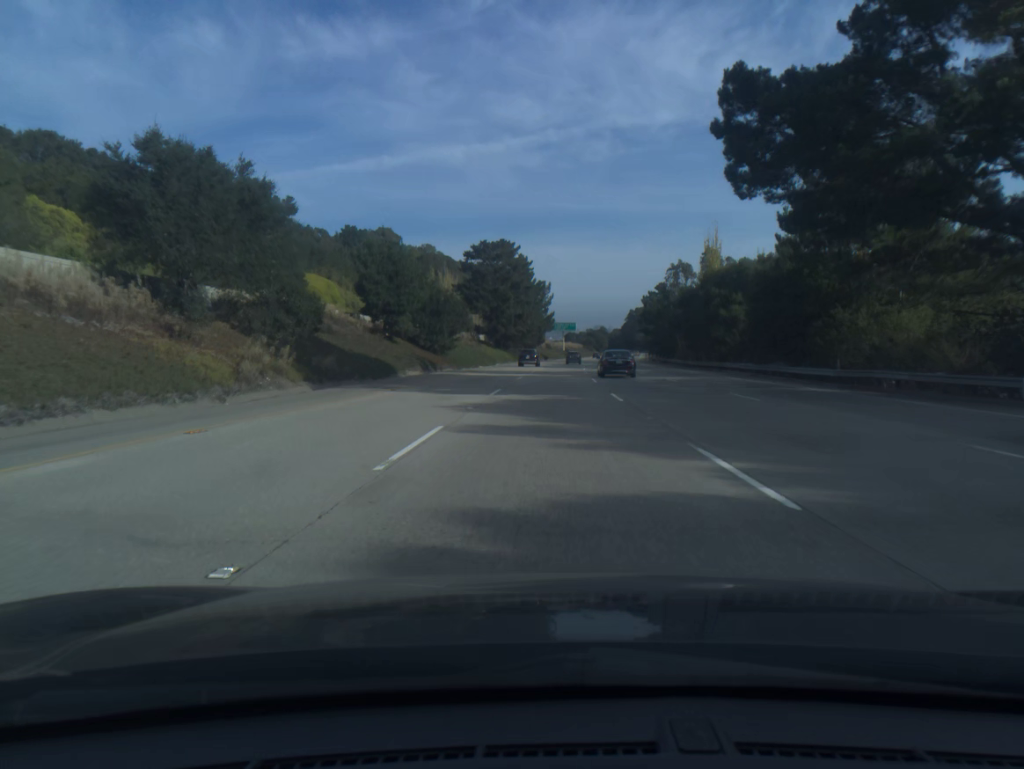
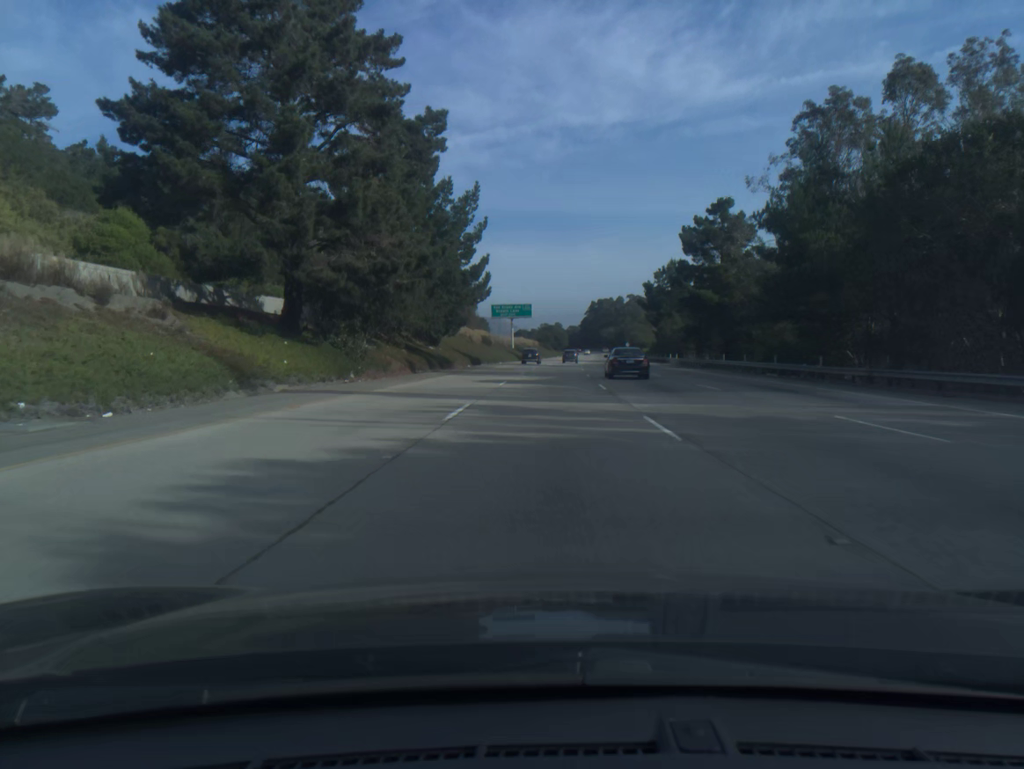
(+2.6, +82.7) m; +4°
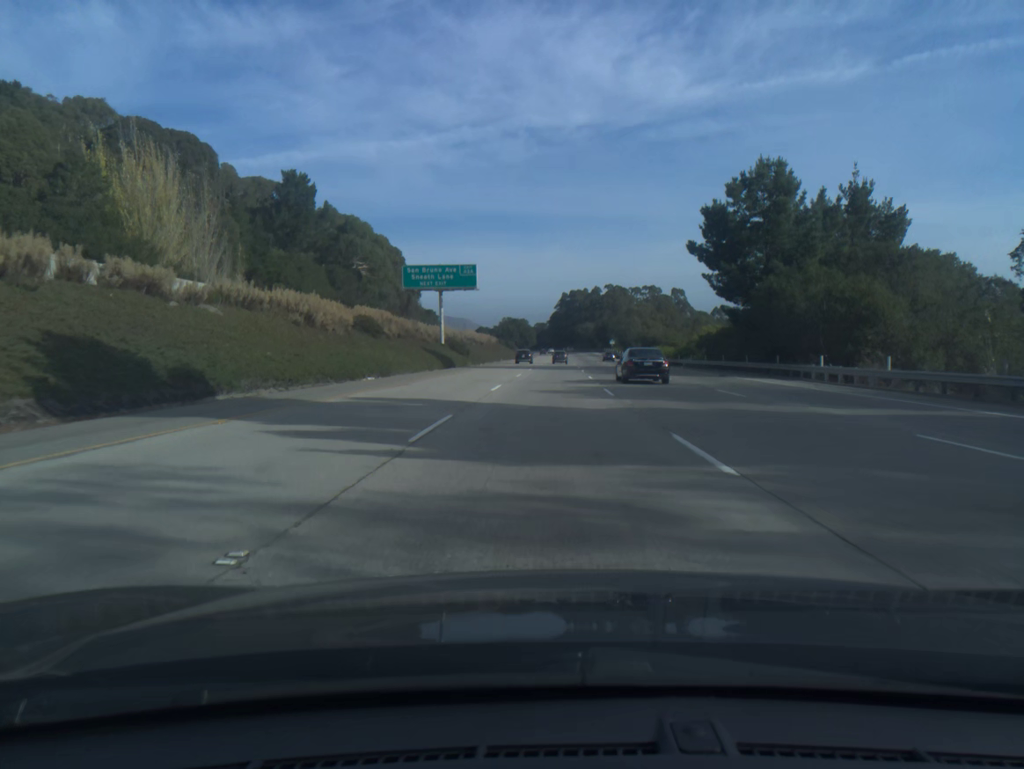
(+1.4, +62.0) m; +2°
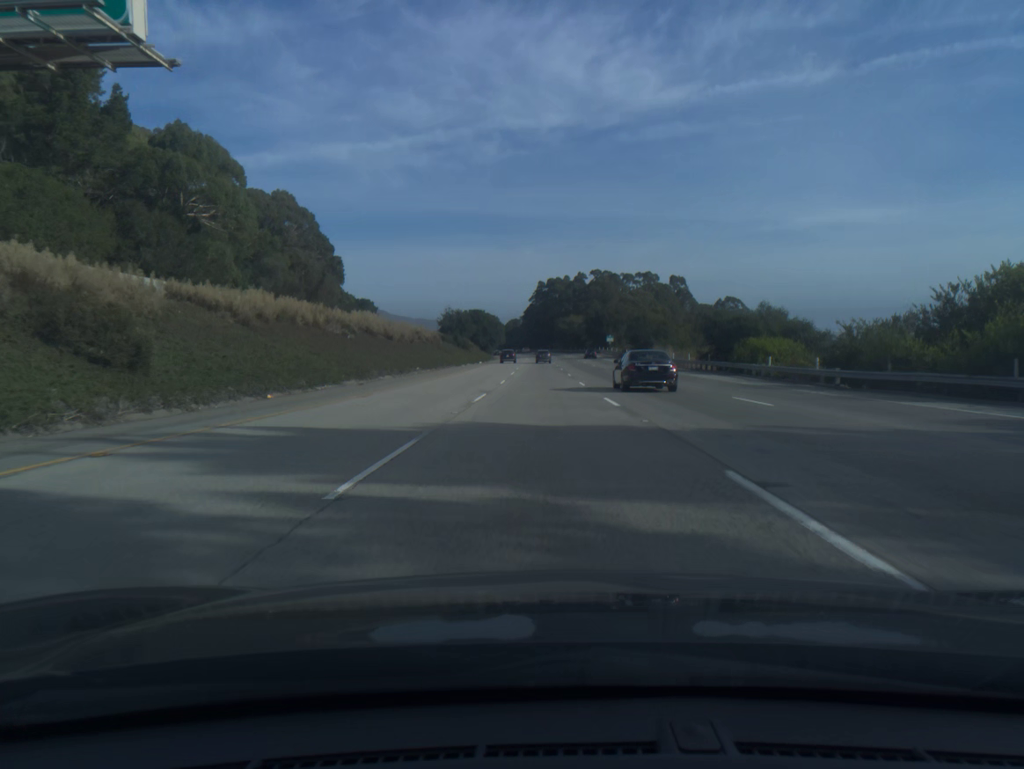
(+1.2, +62.0) m; +2°
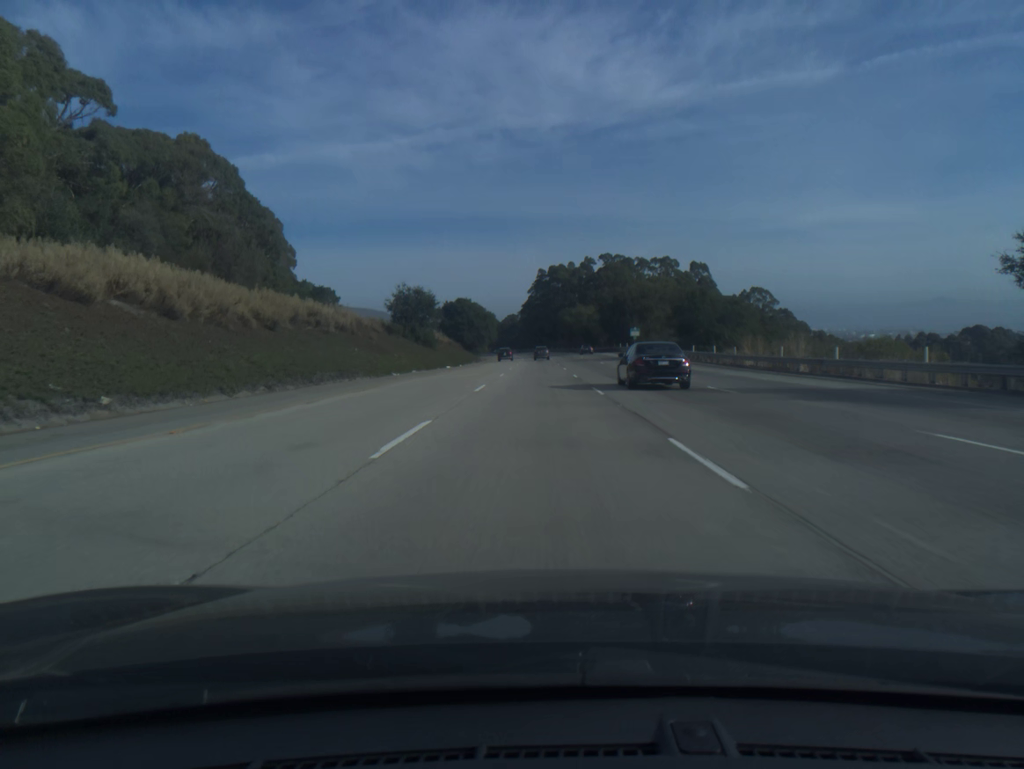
(0.0, +41.3) m; 0°
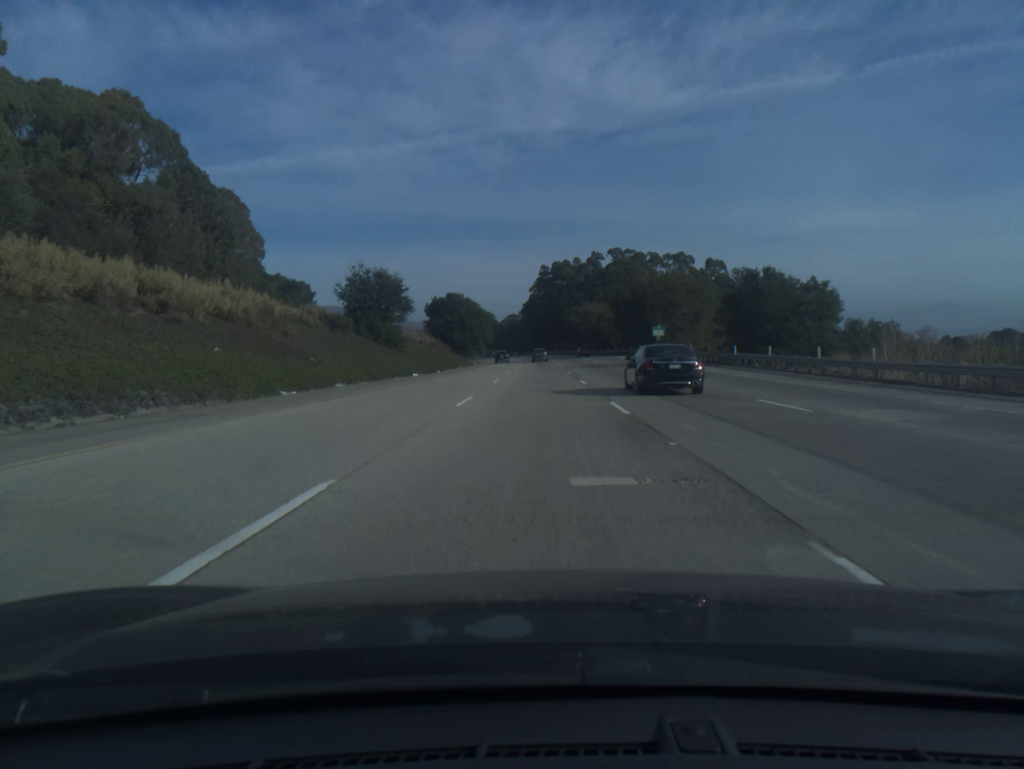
(0.0, +20.7) m; 0°
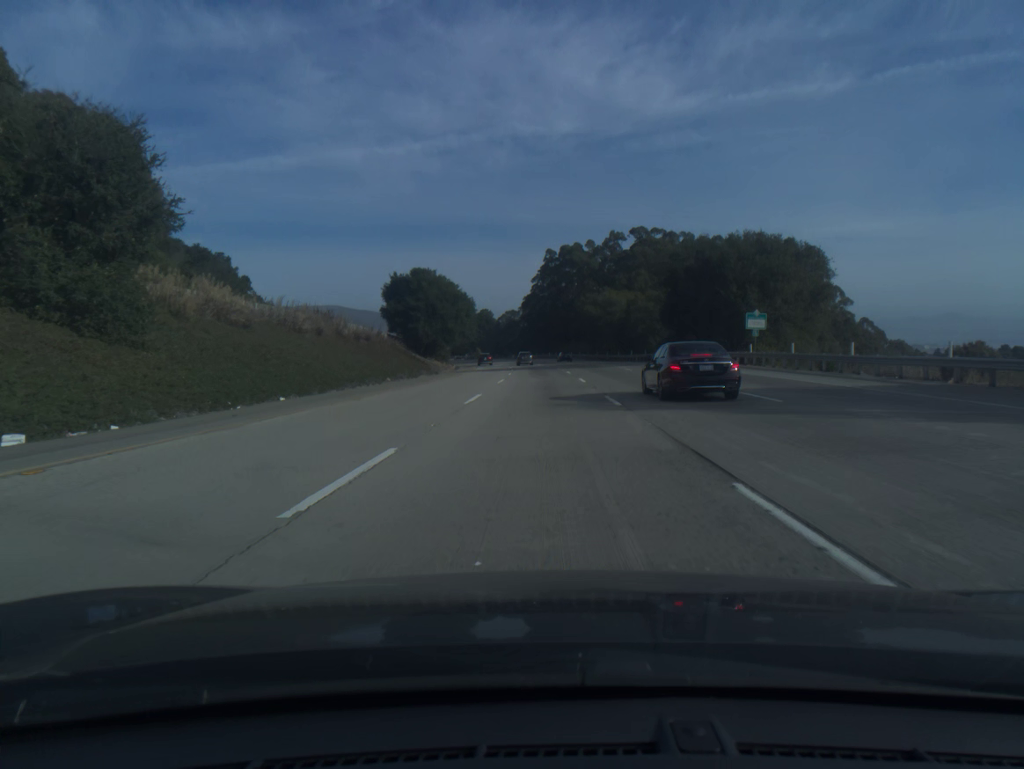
(-0.1, +41.2) m; 0°
